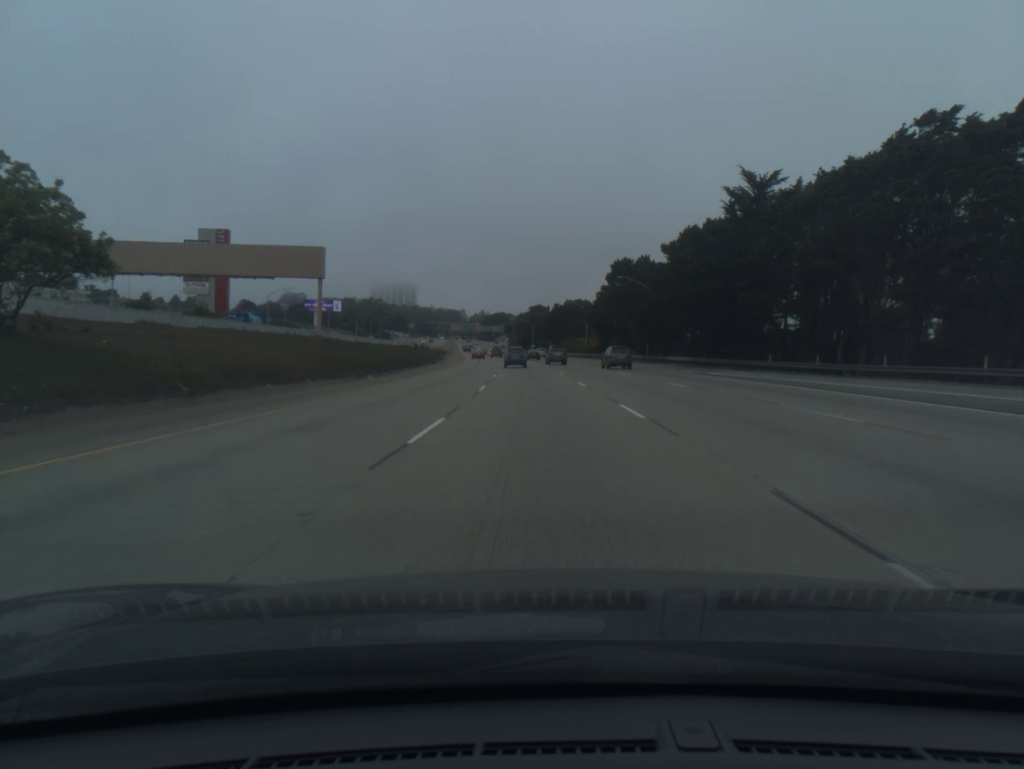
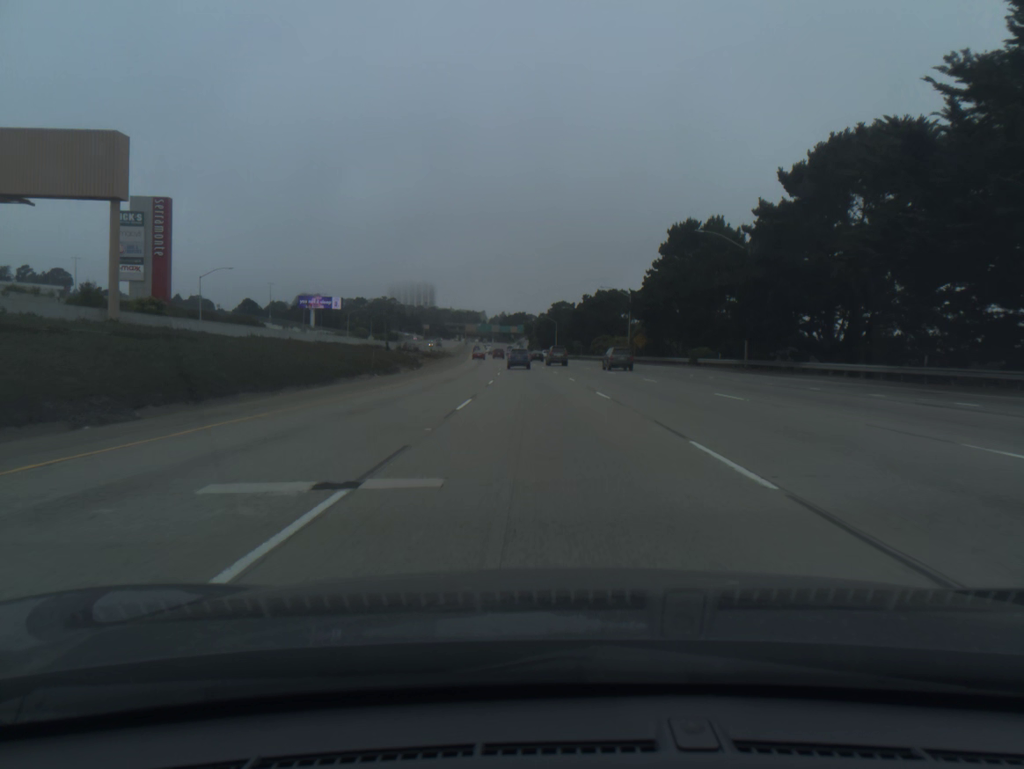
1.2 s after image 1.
(-0.6, +36.7) m; -2°
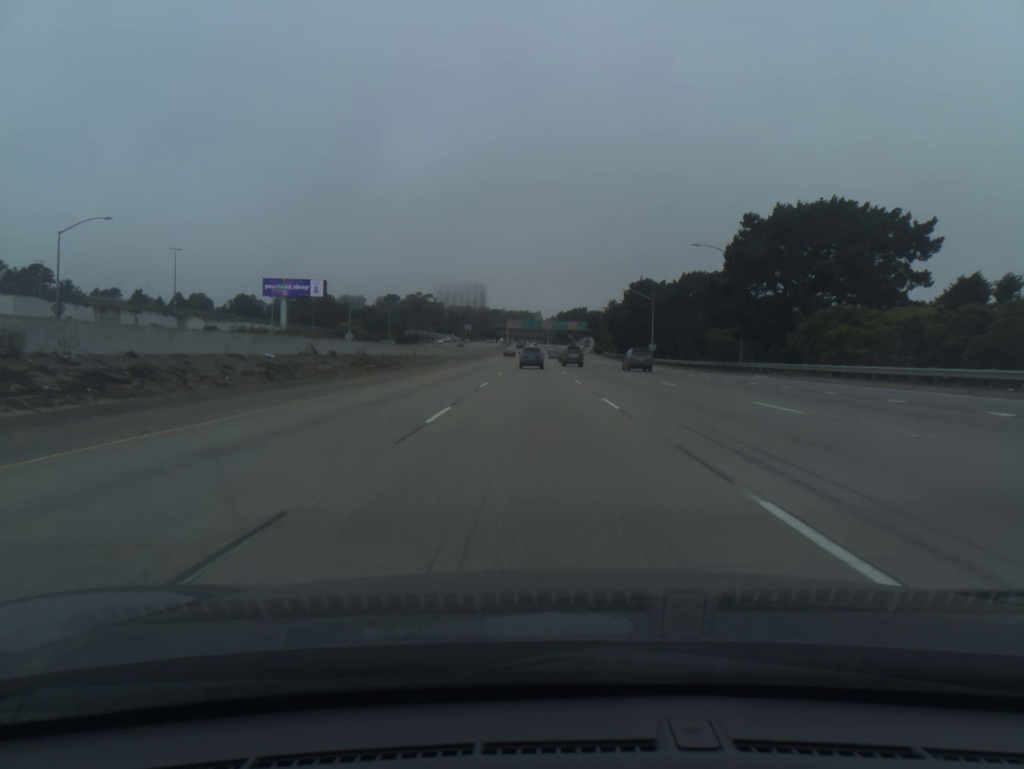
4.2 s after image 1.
(-3.0, +92.0) m; -4°
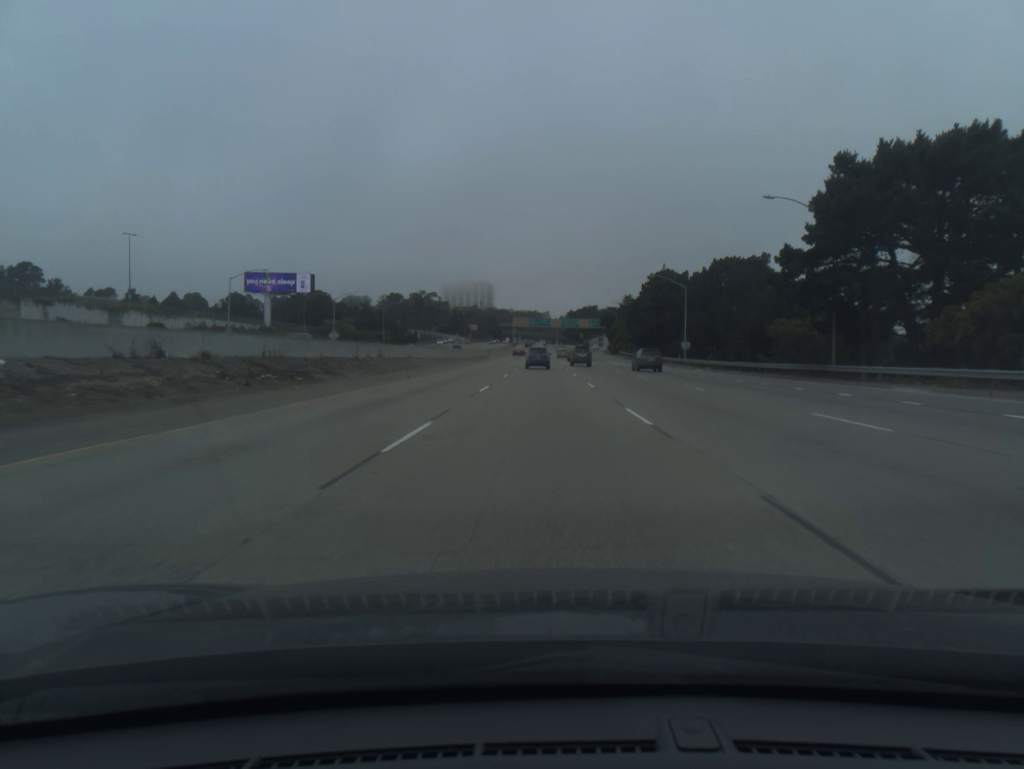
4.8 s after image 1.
(-0.1, +18.4) m; -1°
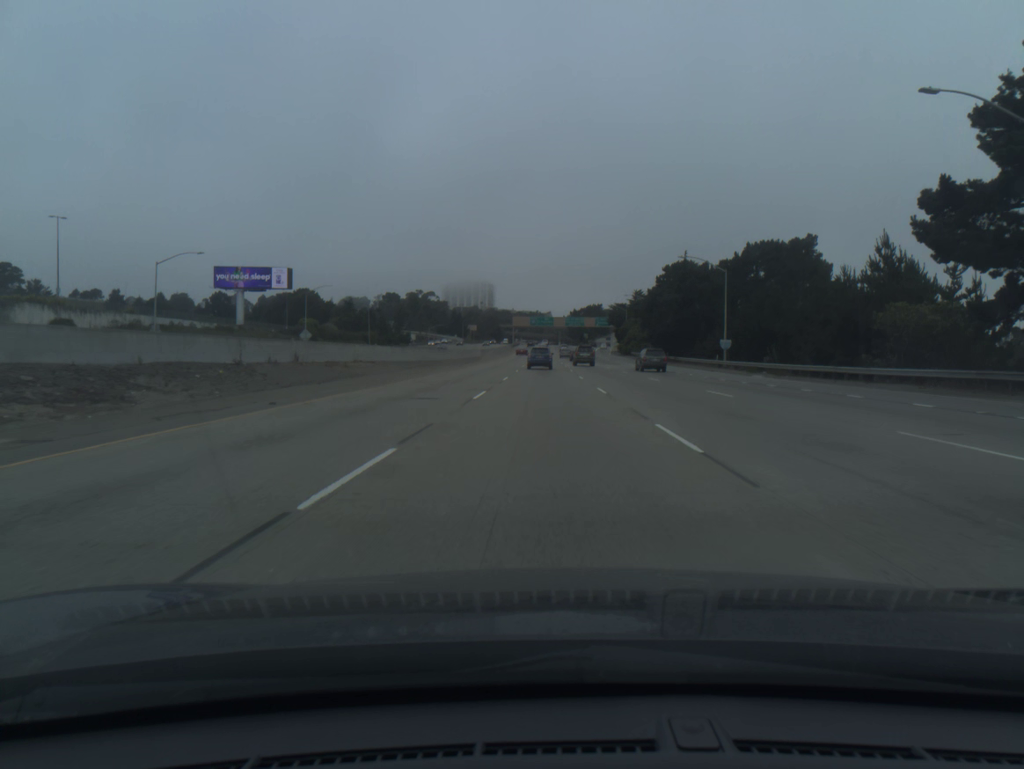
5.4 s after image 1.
(-0.1, +18.3) m; 0°
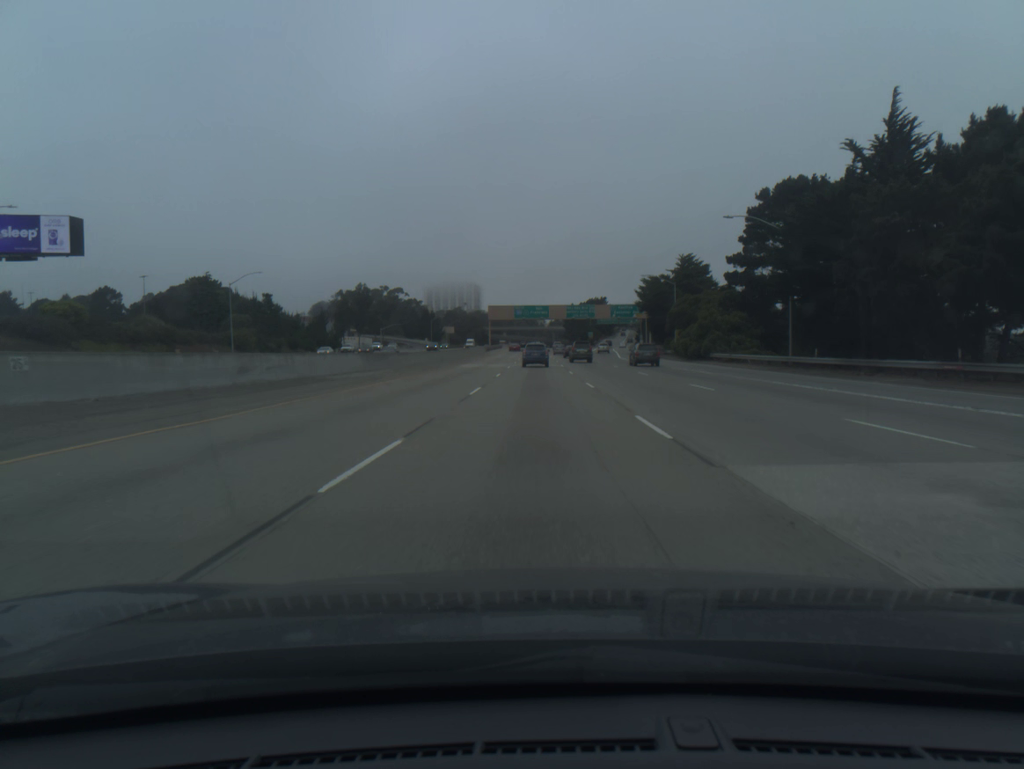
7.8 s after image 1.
(+0.4, +71.9) m; +1°
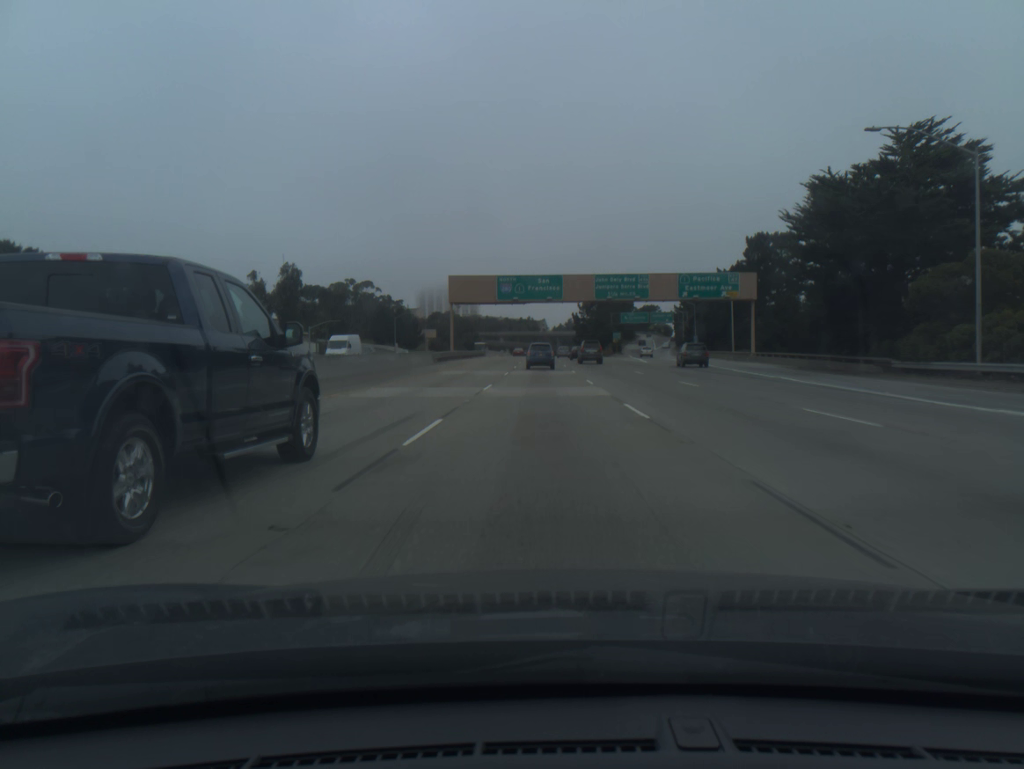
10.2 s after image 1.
(-0.4, +69.8) m; 0°
